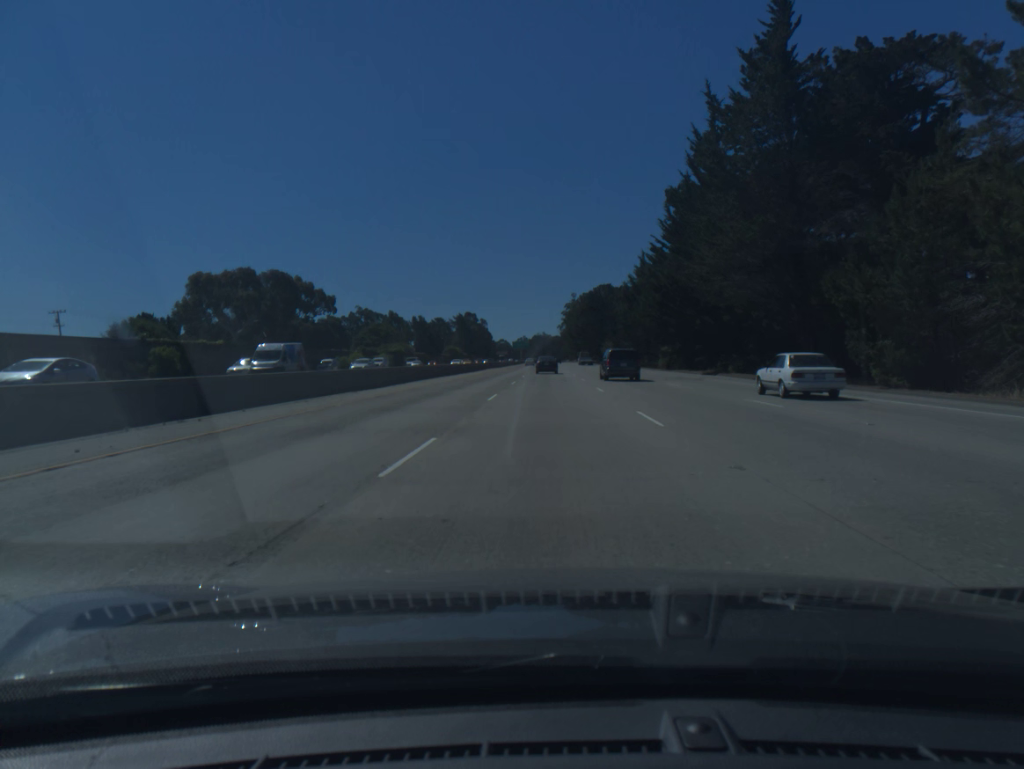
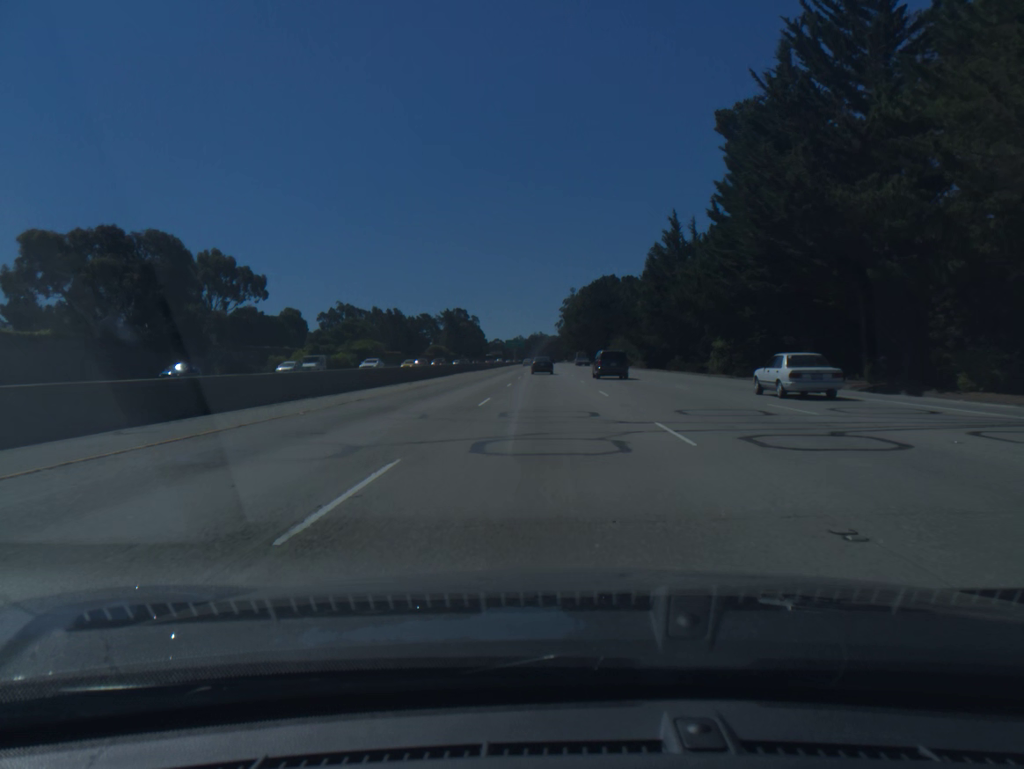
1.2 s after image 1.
(+0.1, +32.3) m; 0°
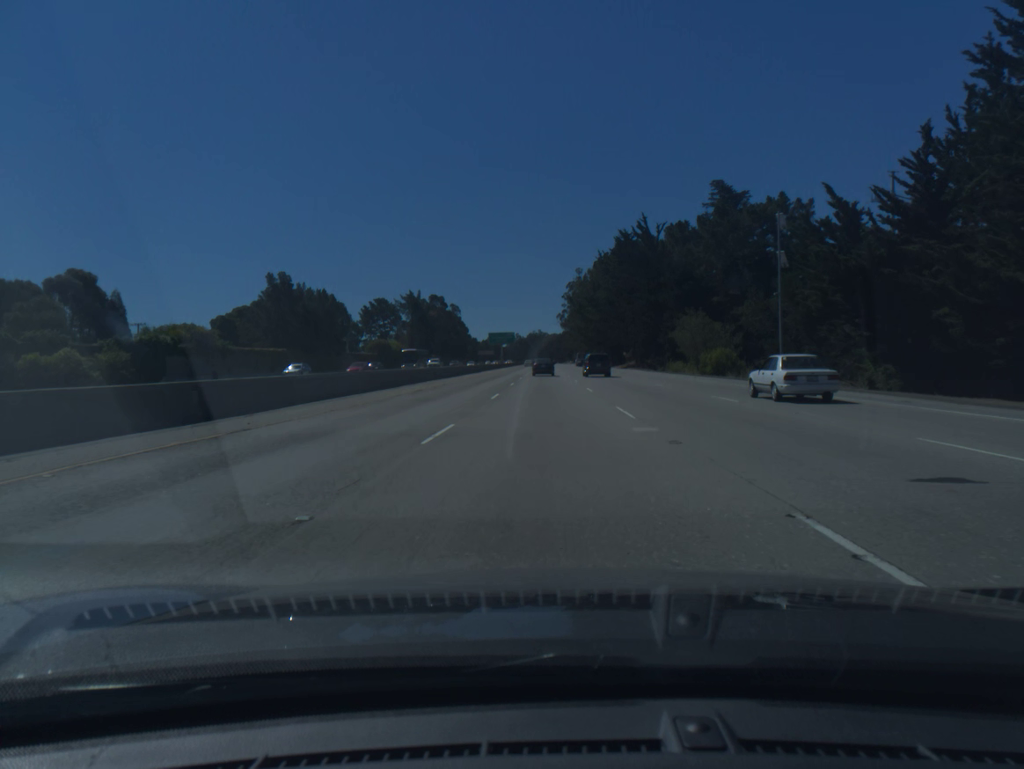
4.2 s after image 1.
(-0.1, +81.3) m; 0°
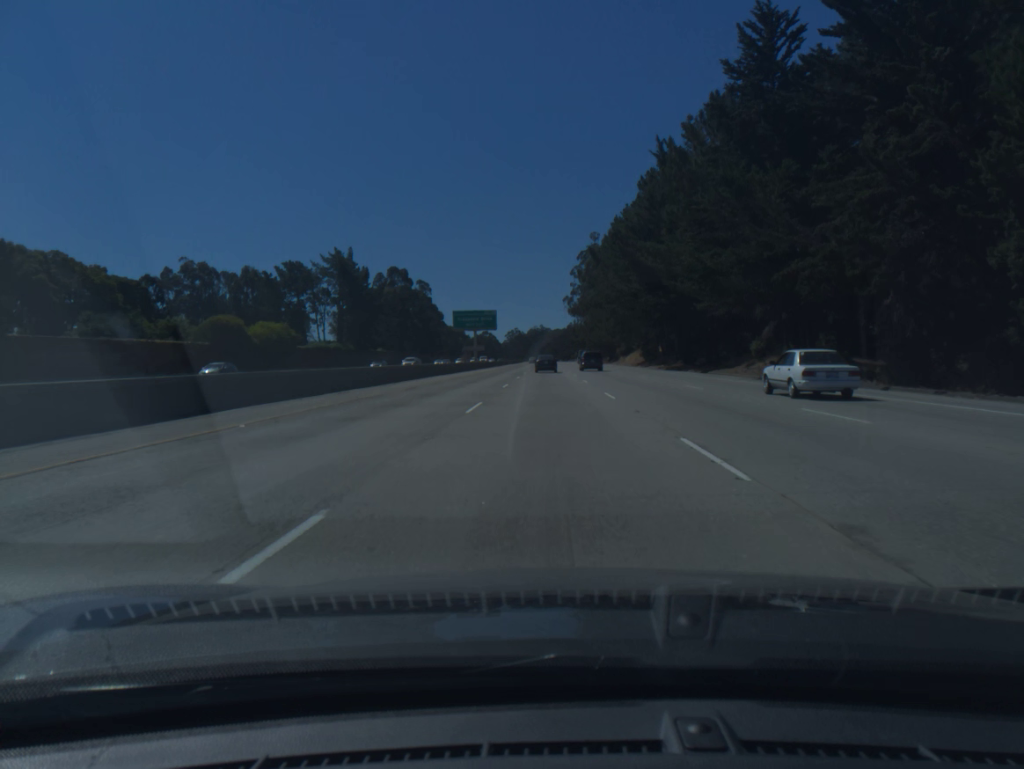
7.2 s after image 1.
(-0.1, +82.0) m; 0°
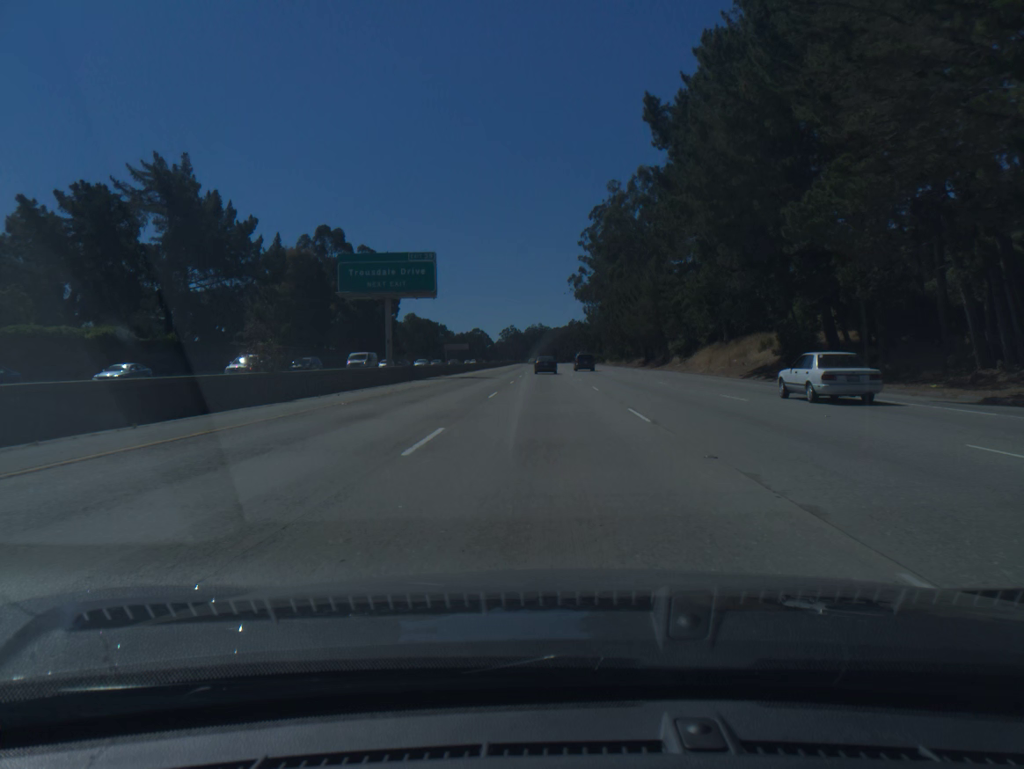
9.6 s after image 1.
(+0.1, +65.6) m; 0°
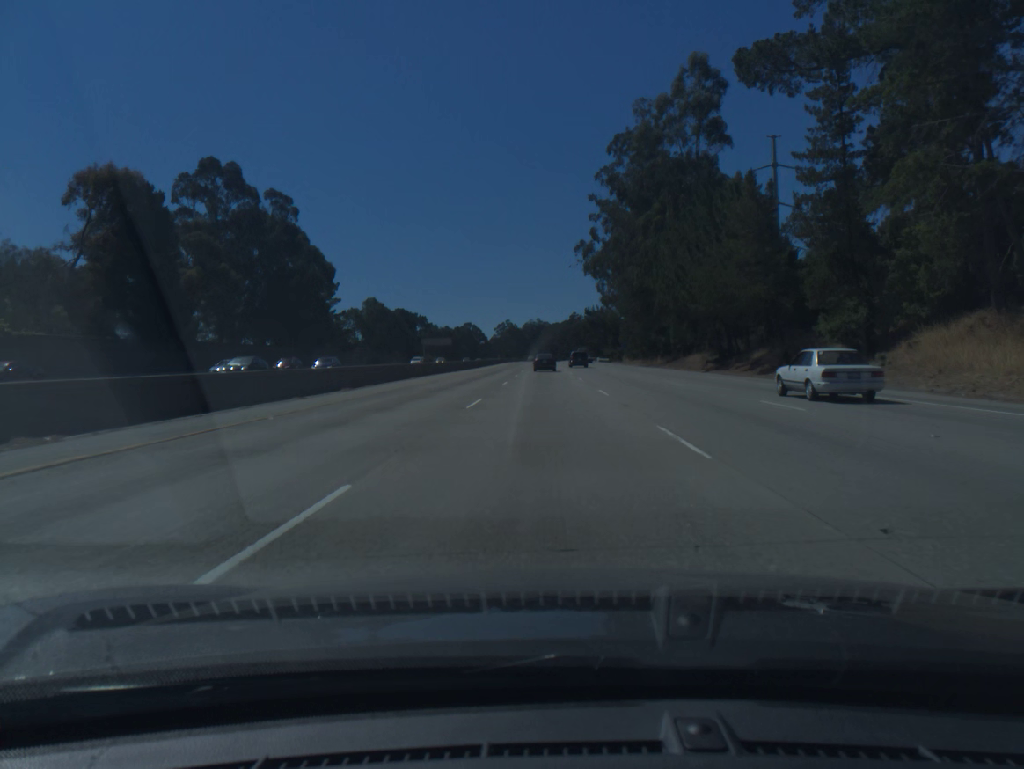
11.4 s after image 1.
(0.0, +49.3) m; 0°
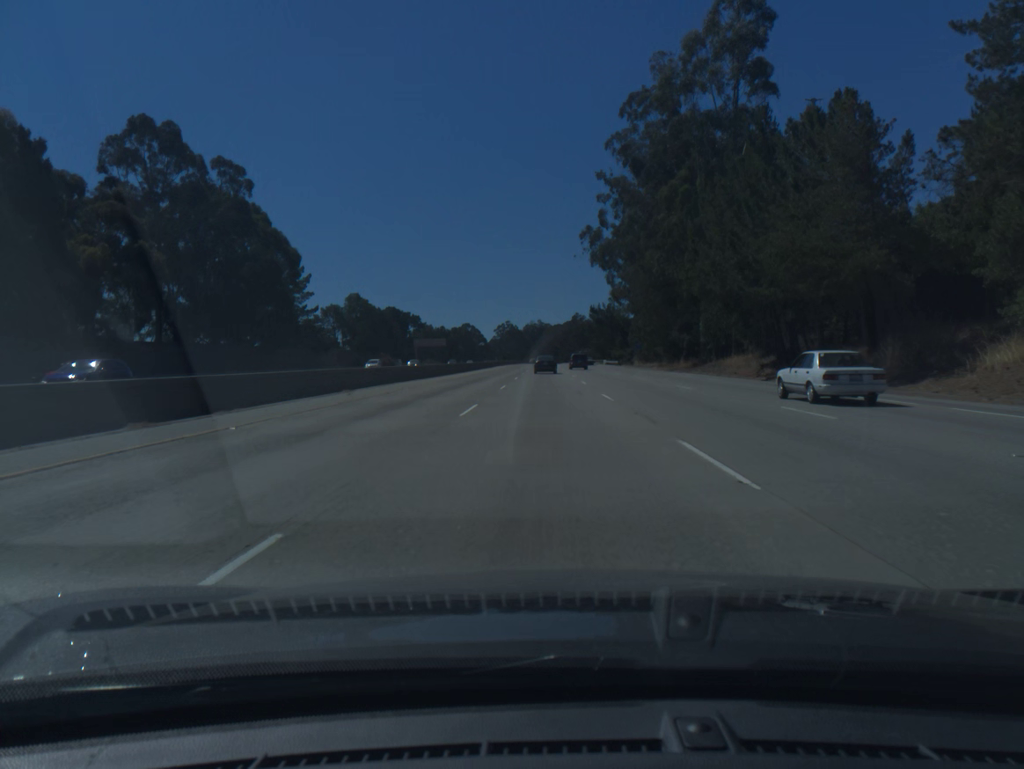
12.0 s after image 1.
(0.0, +16.4) m; 0°
